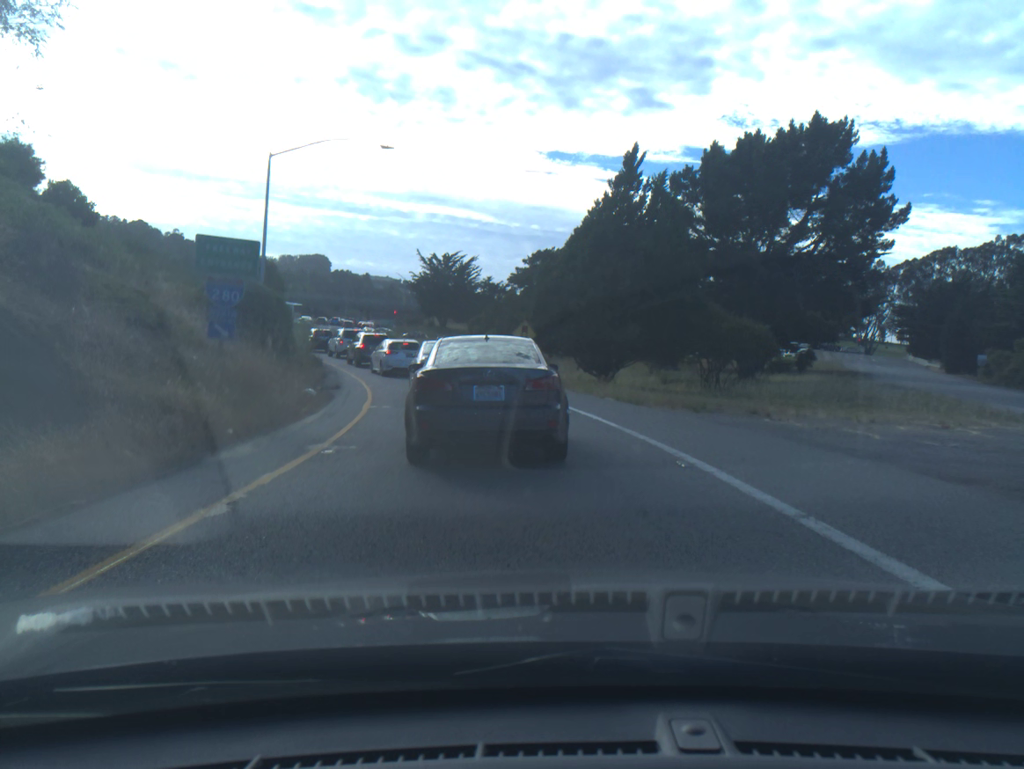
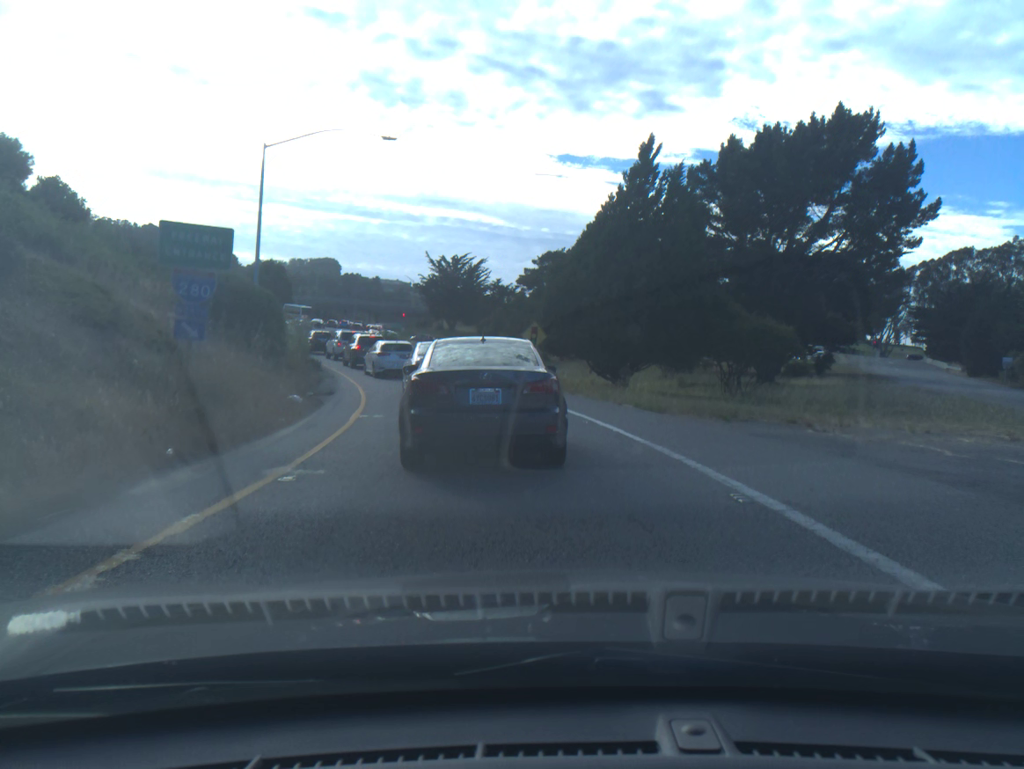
(0.0, +2.0) m; -1°
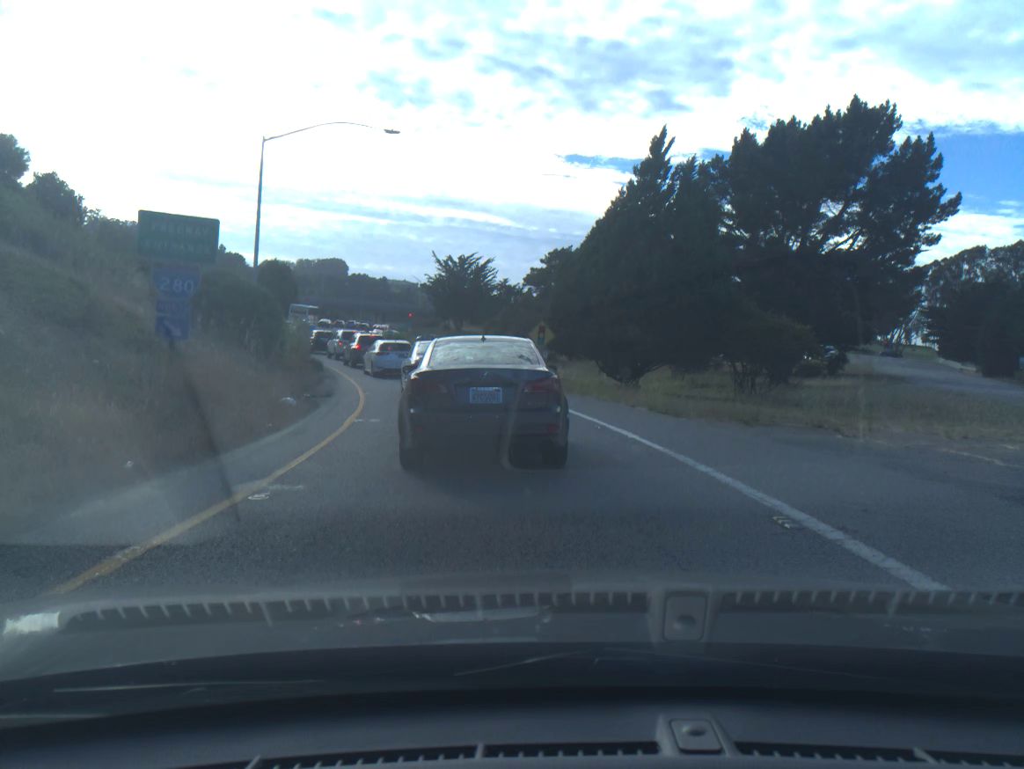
(0.0, +1.0) m; -1°
